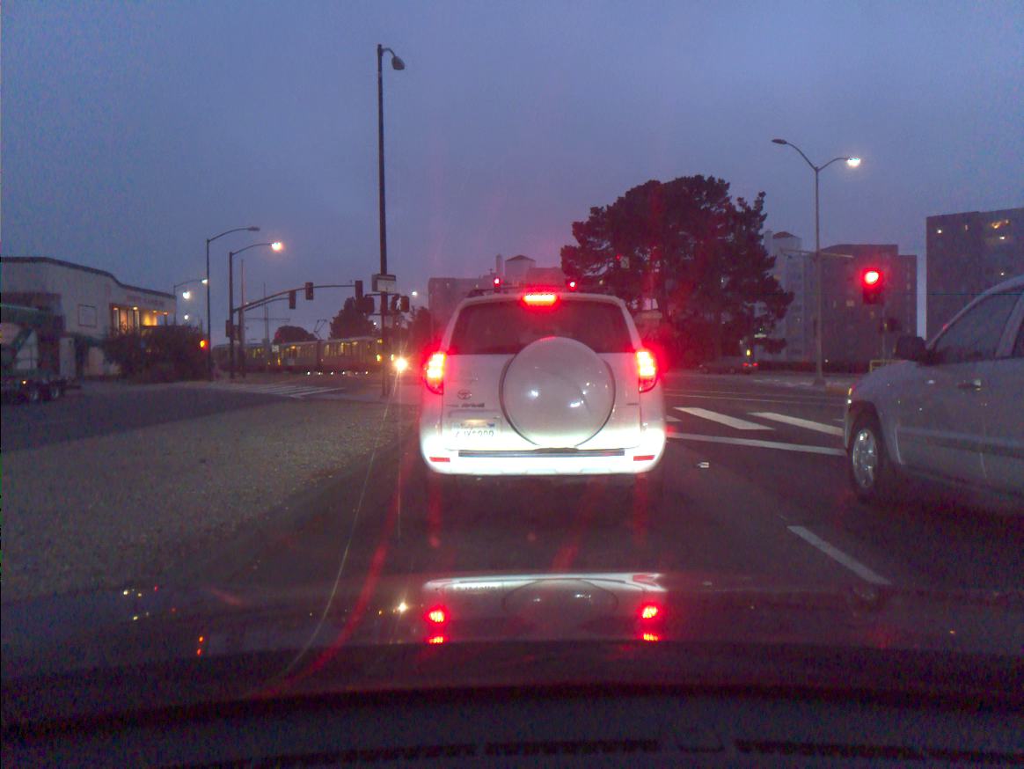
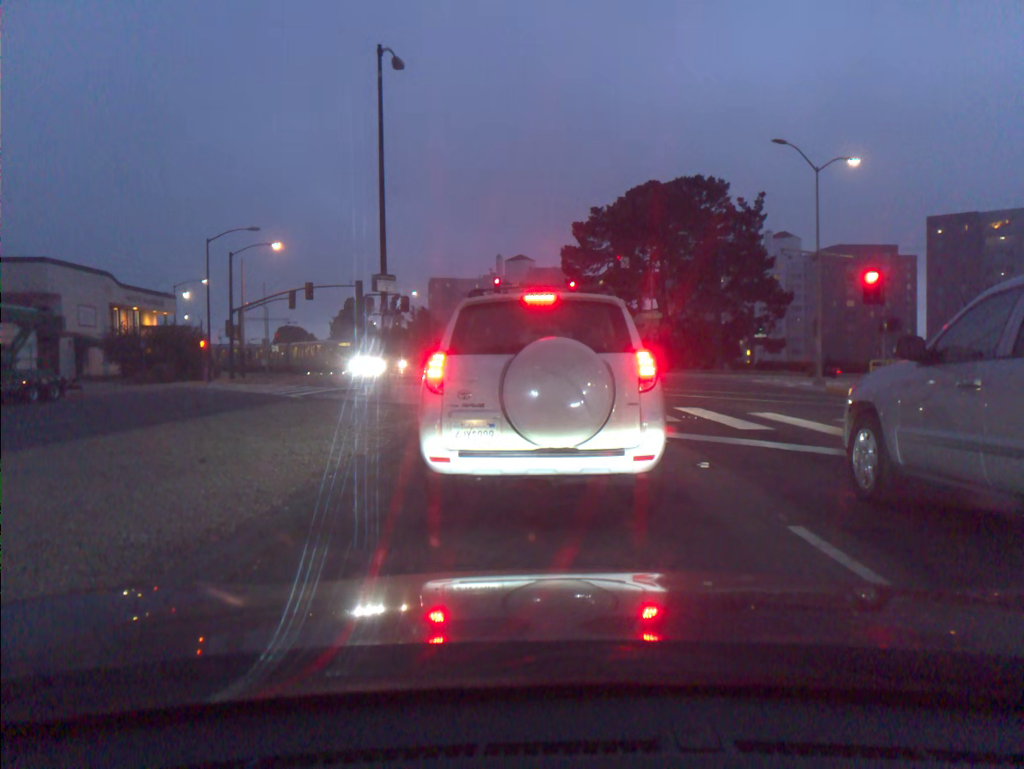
(0.0, 0.0) m; 0°
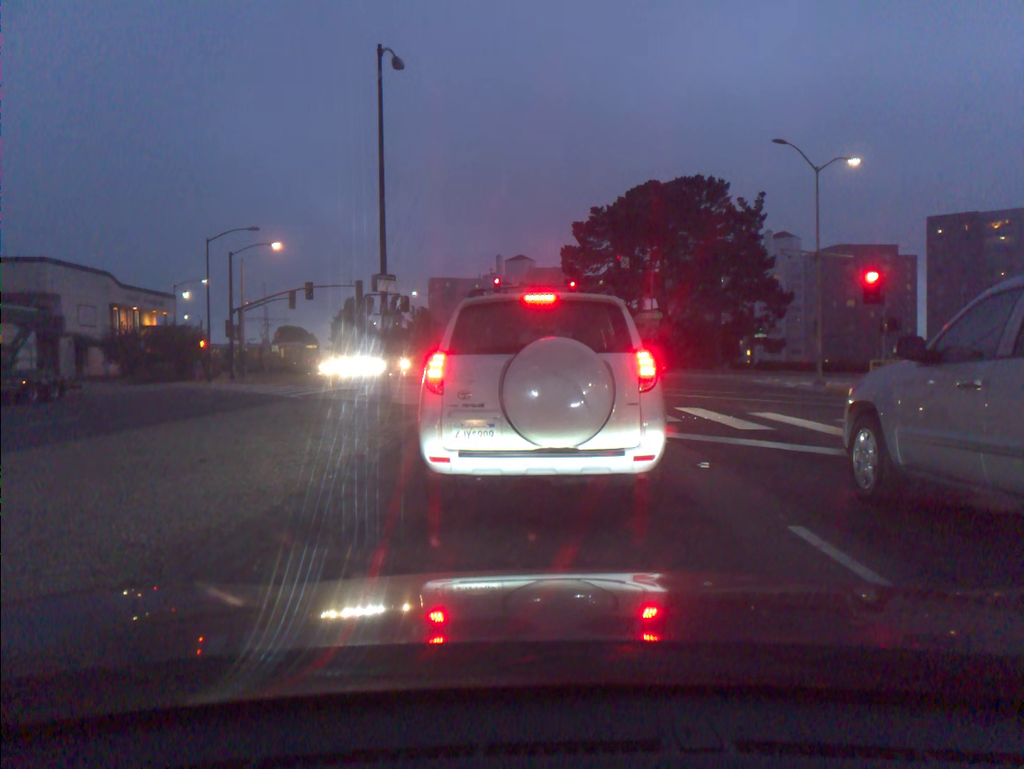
(0.0, 0.0) m; 0°
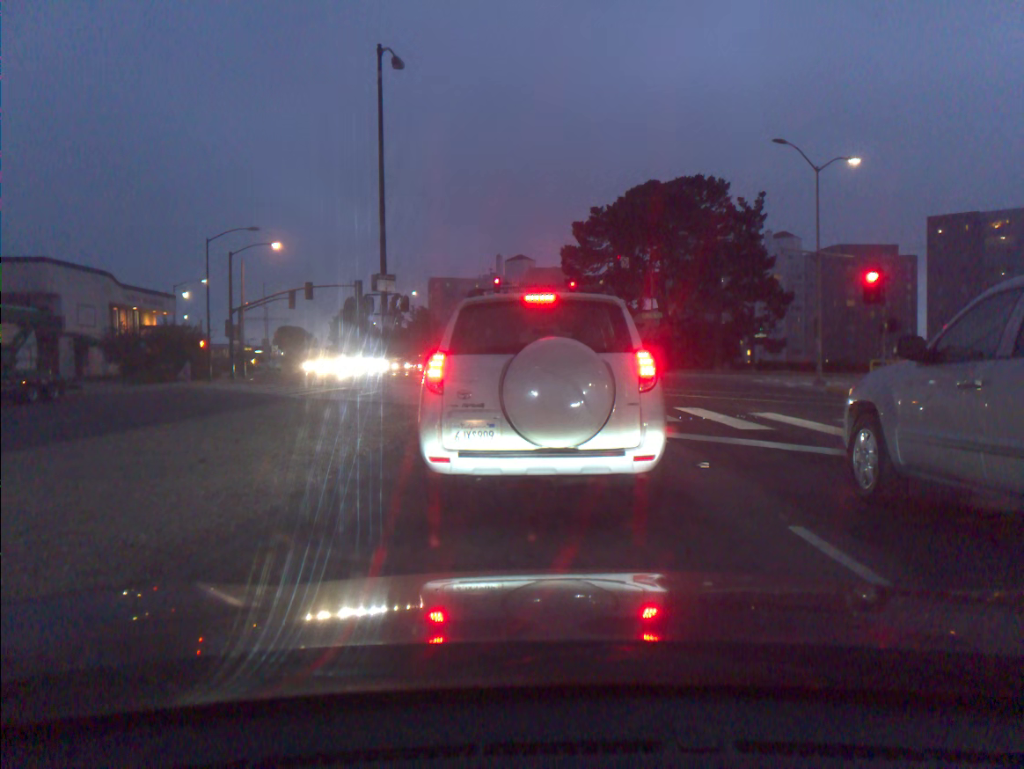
(0.0, 0.0) m; 0°
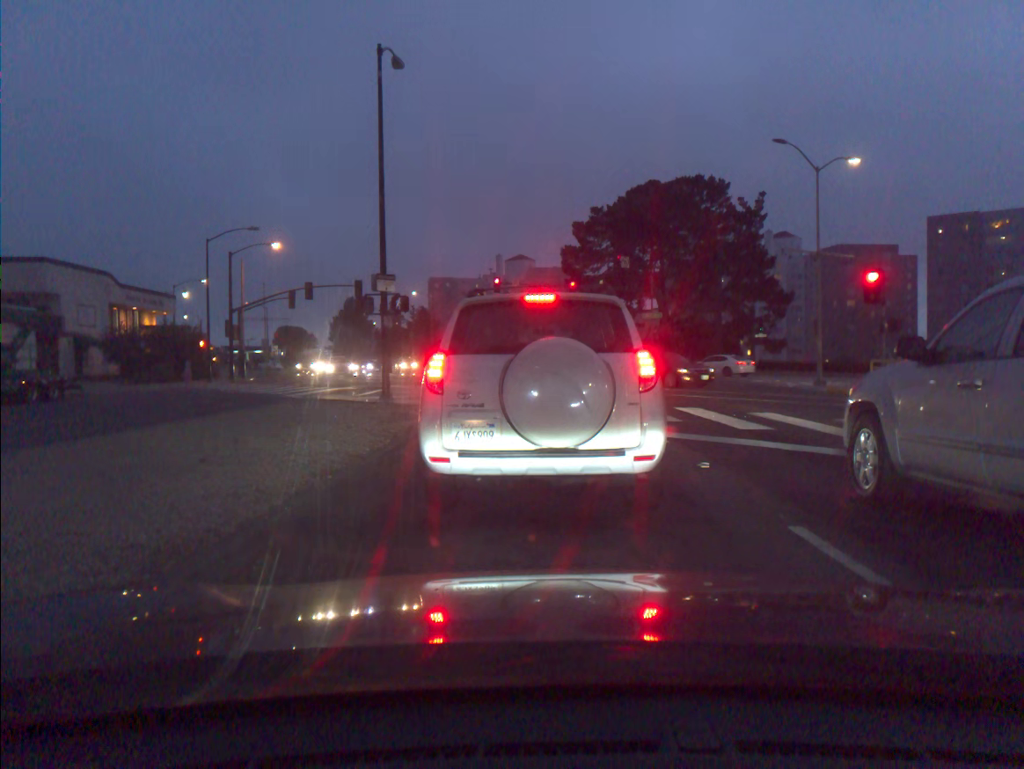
(0.0, 0.0) m; 0°
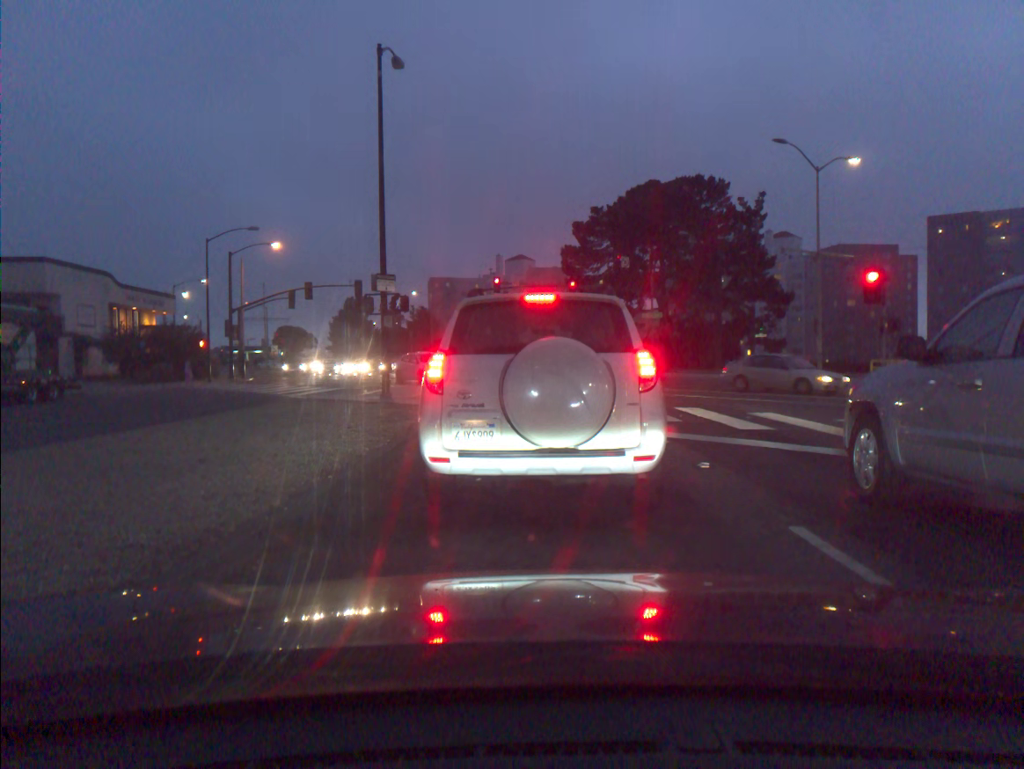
(0.0, 0.0) m; 0°
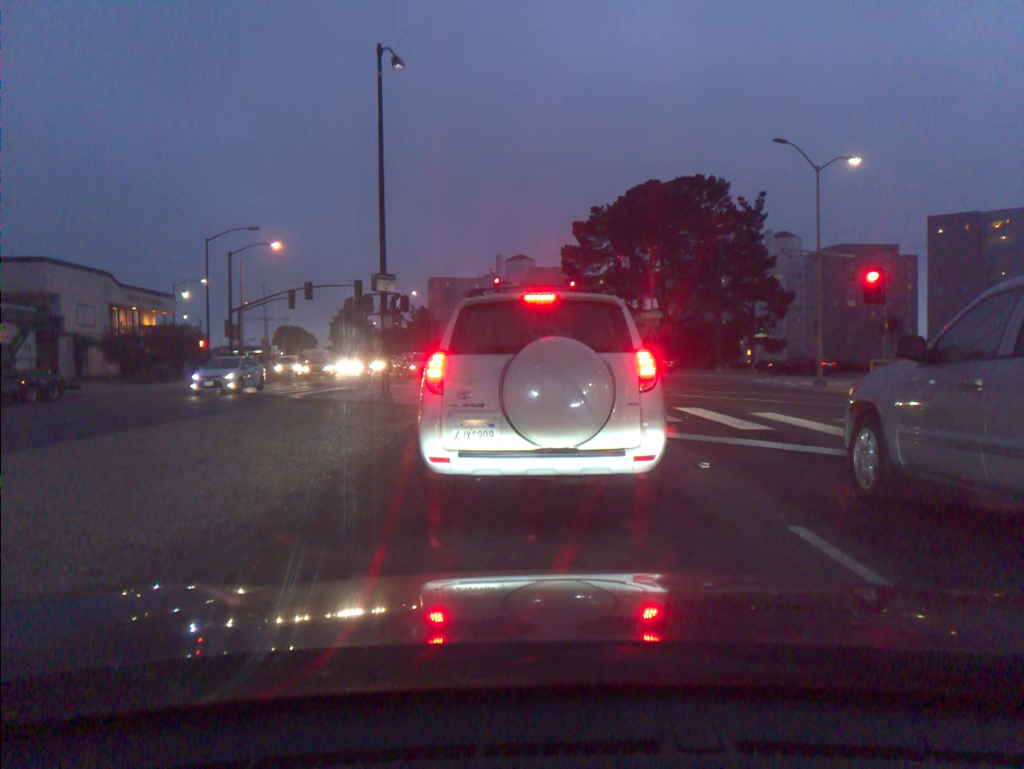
(0.0, 0.0) m; 0°
